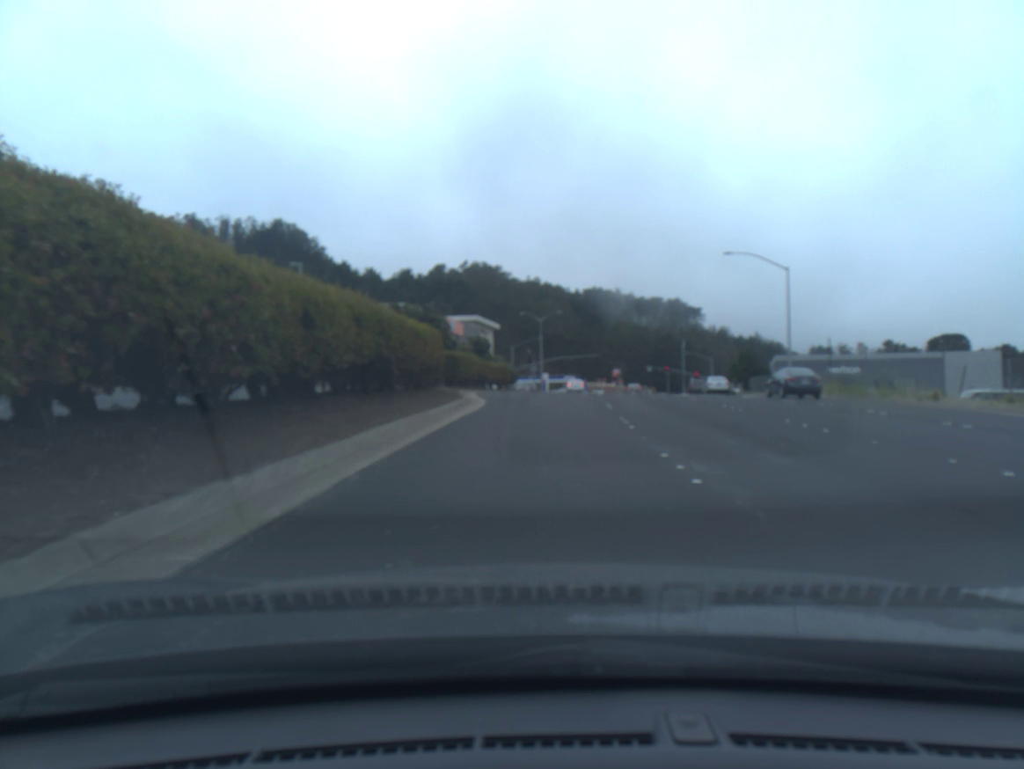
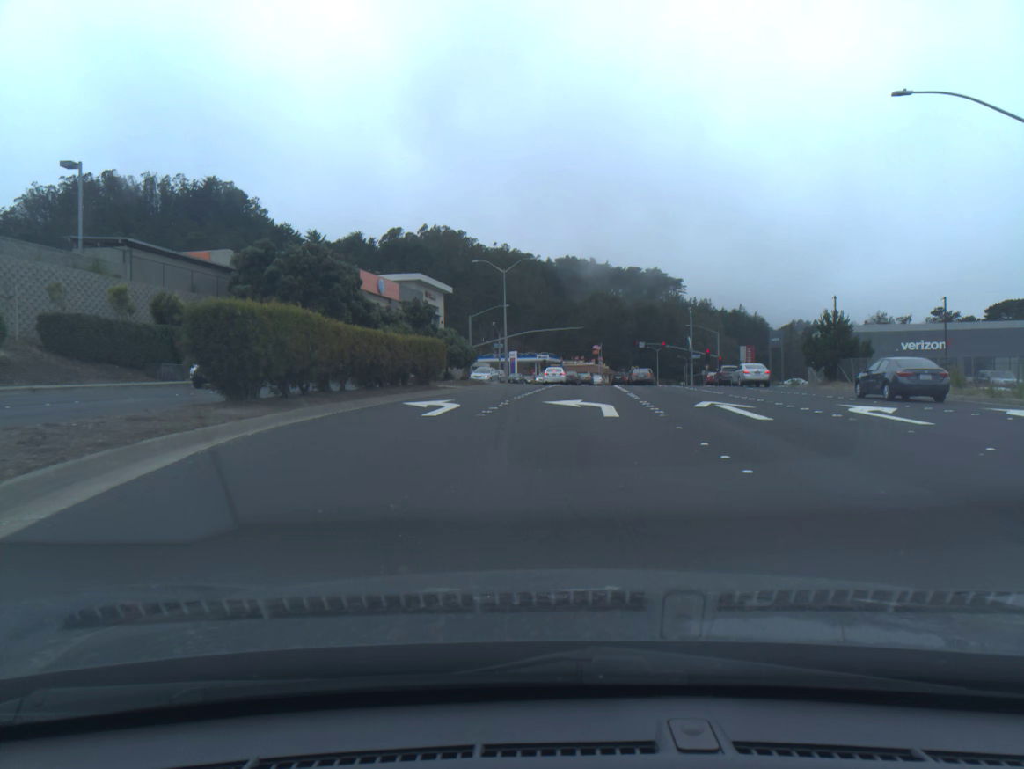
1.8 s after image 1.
(+0.5, +29.2) m; +2°
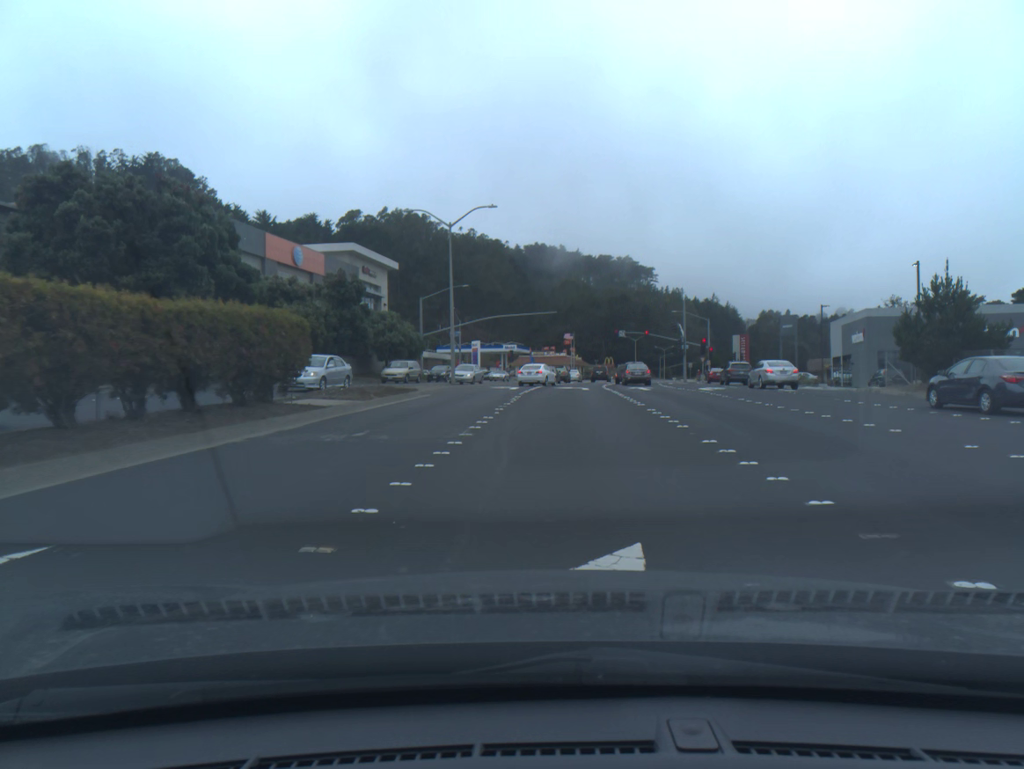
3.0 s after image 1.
(+0.4, +17.8) m; +2°
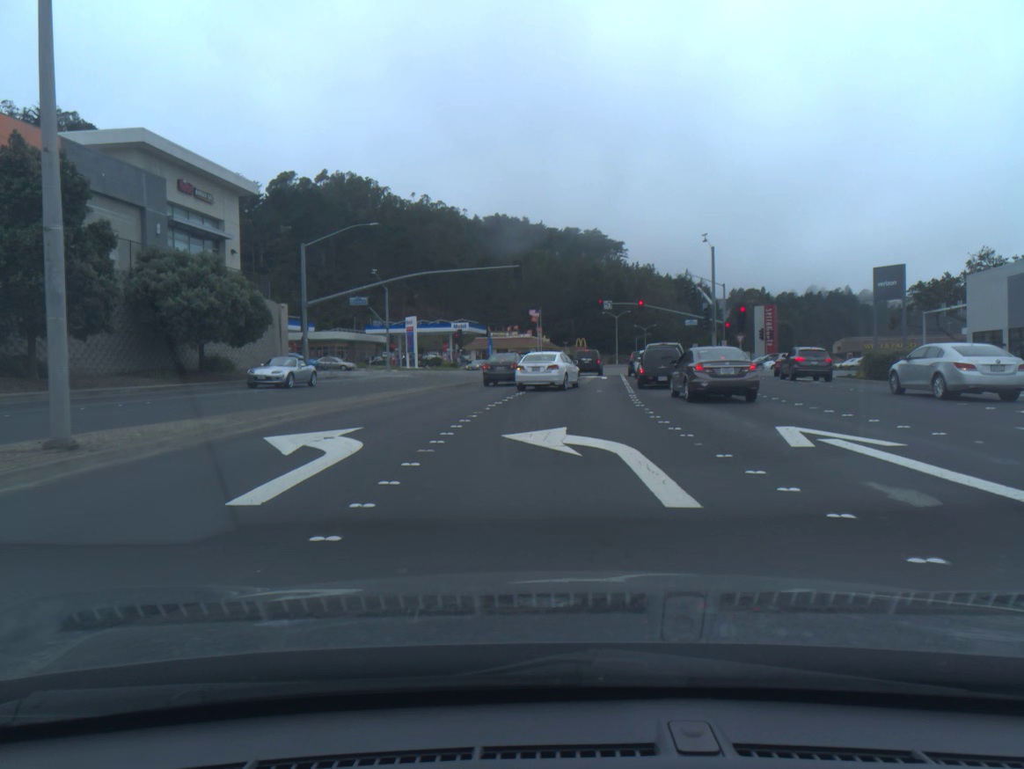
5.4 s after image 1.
(+0.7, +31.4) m; +2°
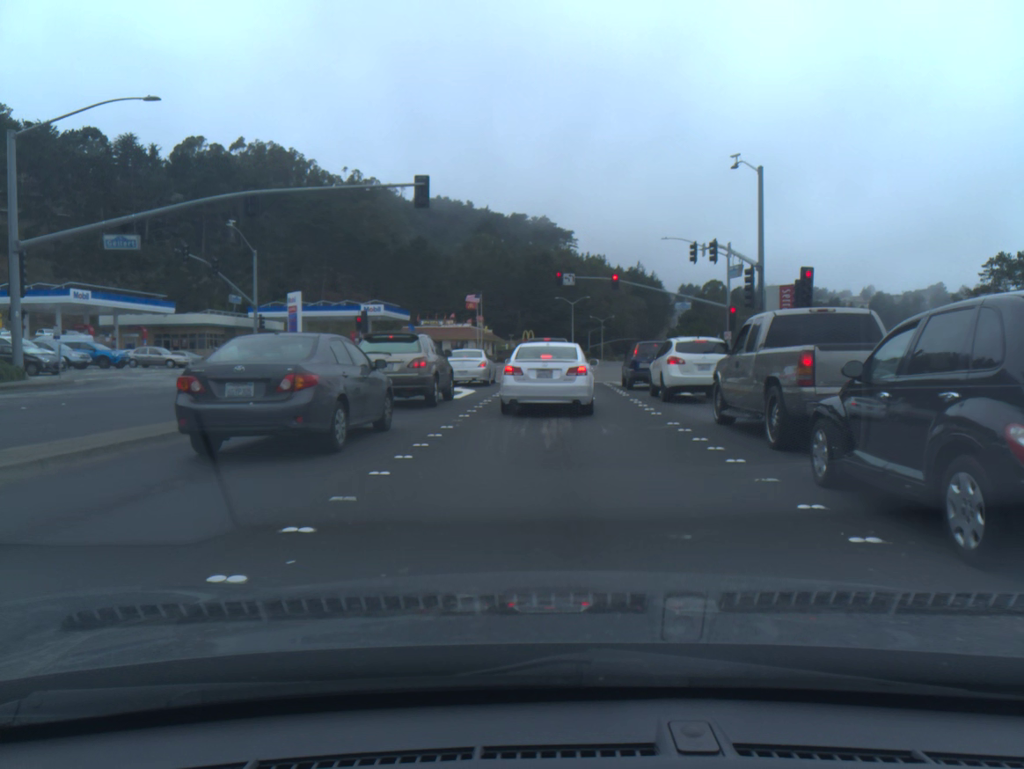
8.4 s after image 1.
(+0.9, +25.4) m; +4°
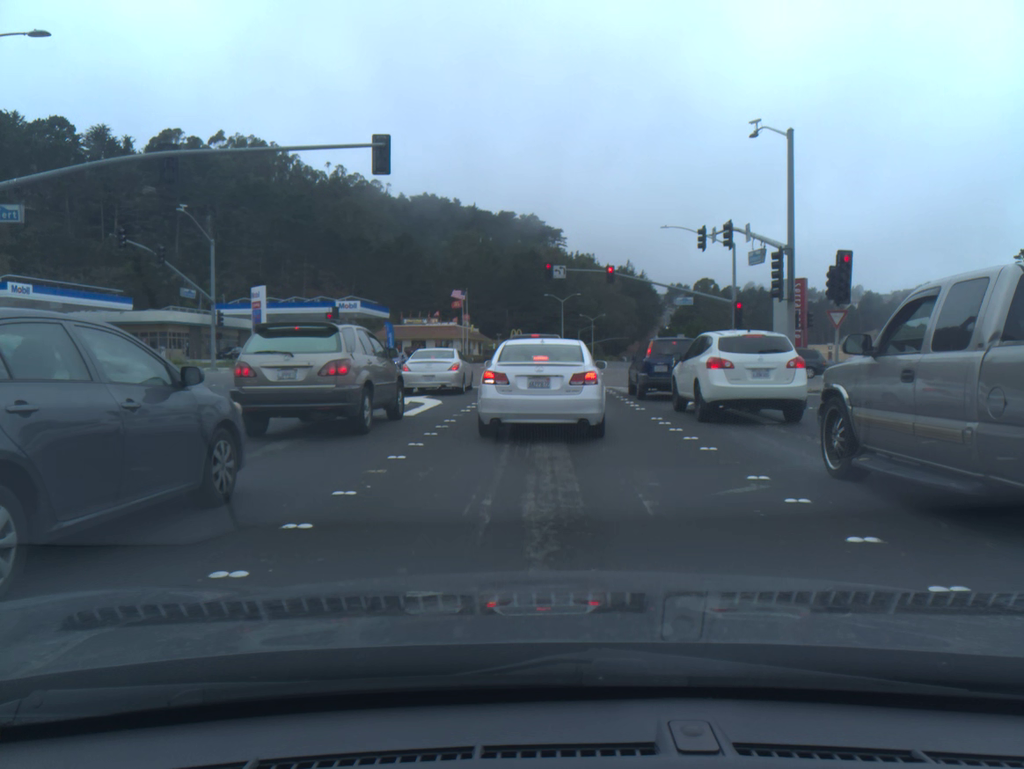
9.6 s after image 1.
(0.0, +6.0) m; +1°
